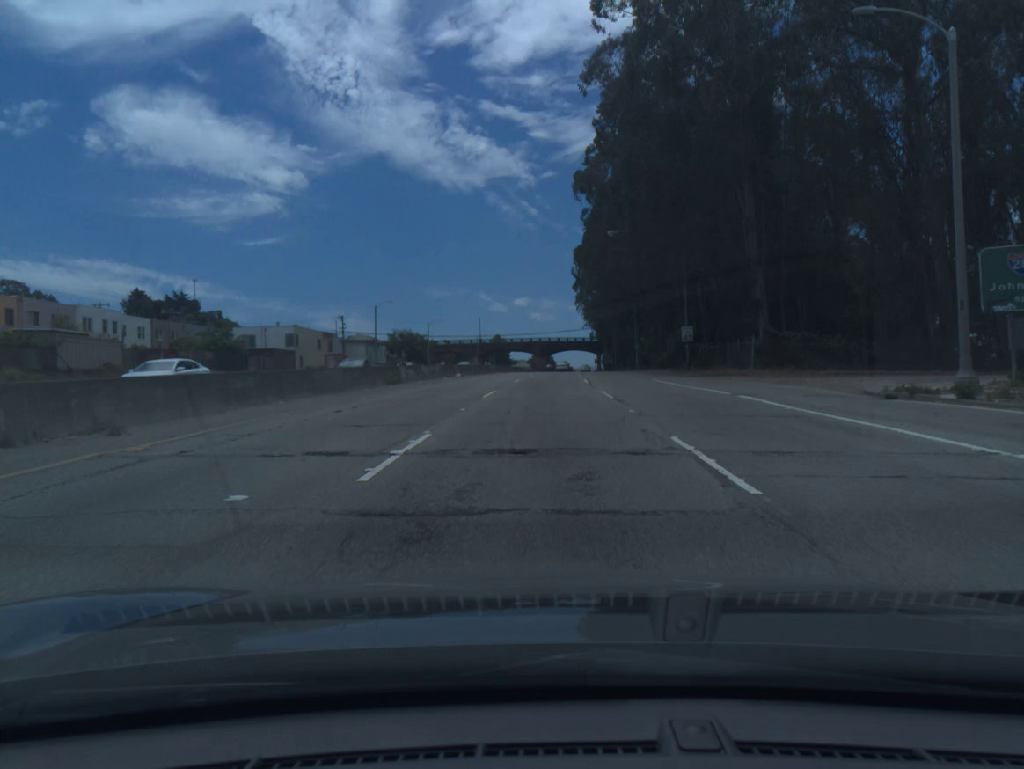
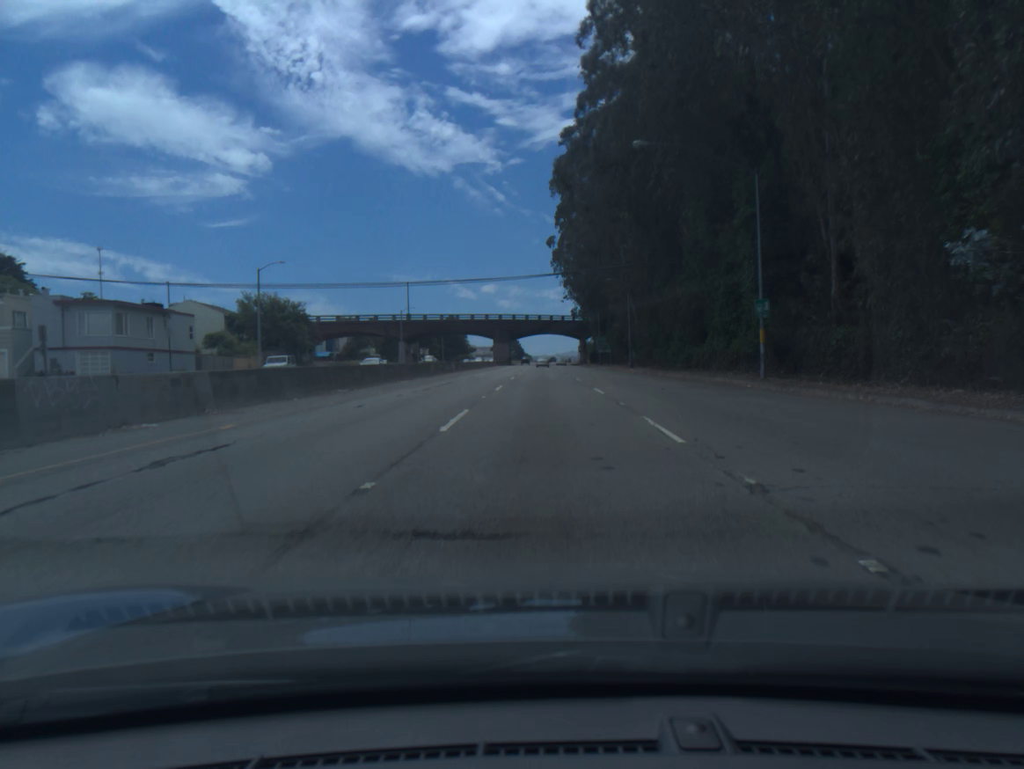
(+1.3, +69.4) m; +2°
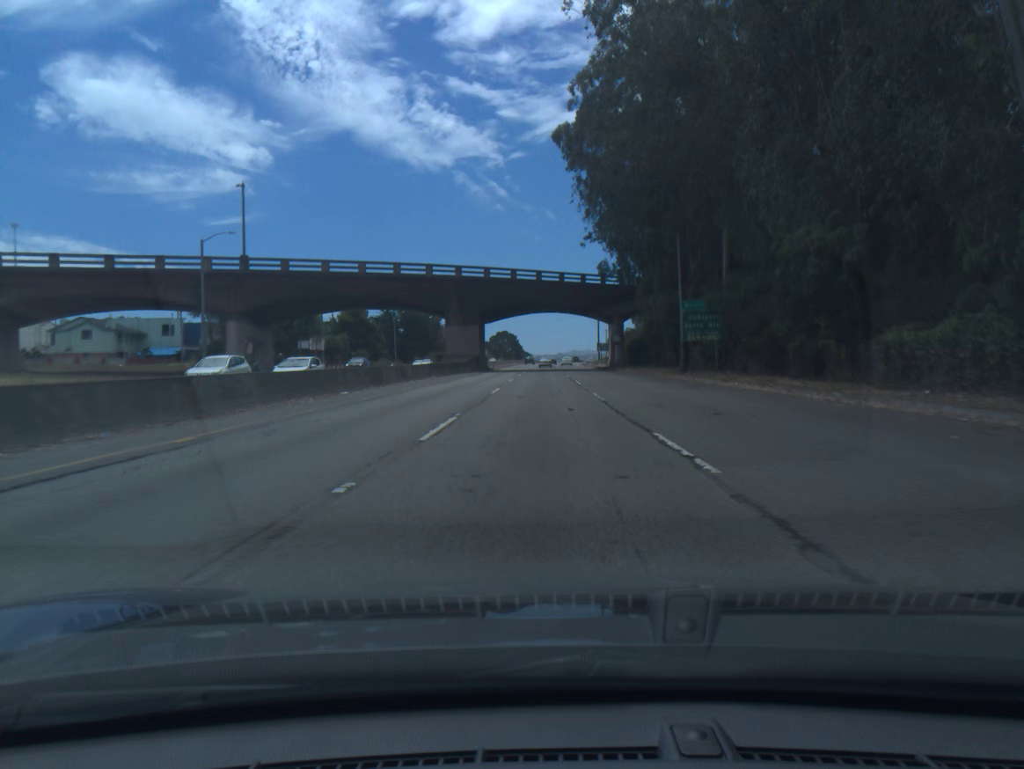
(+0.1, +73.9) m; 0°
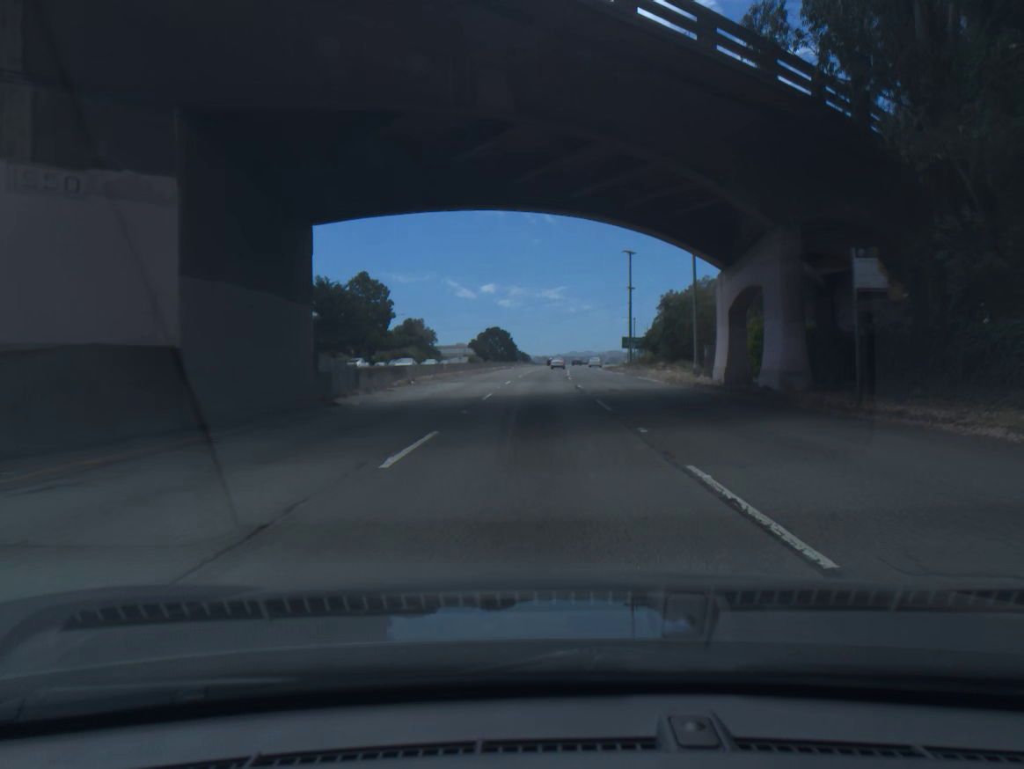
(0.0, +62.5) m; 0°
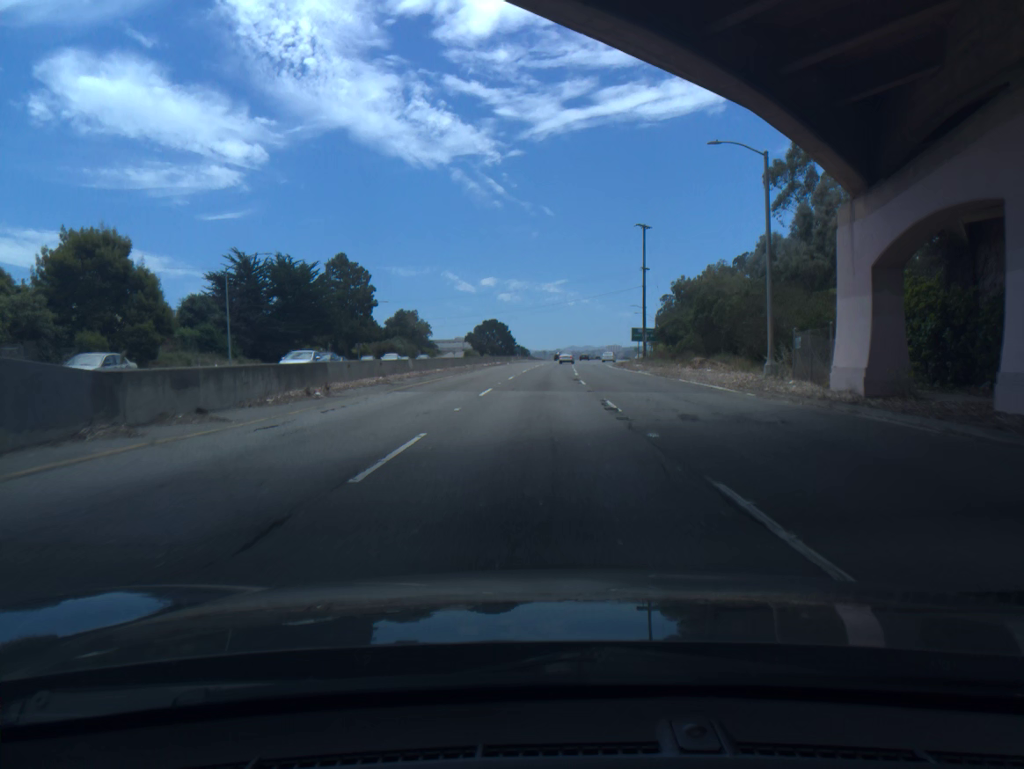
(0.0, +16.0) m; 0°
